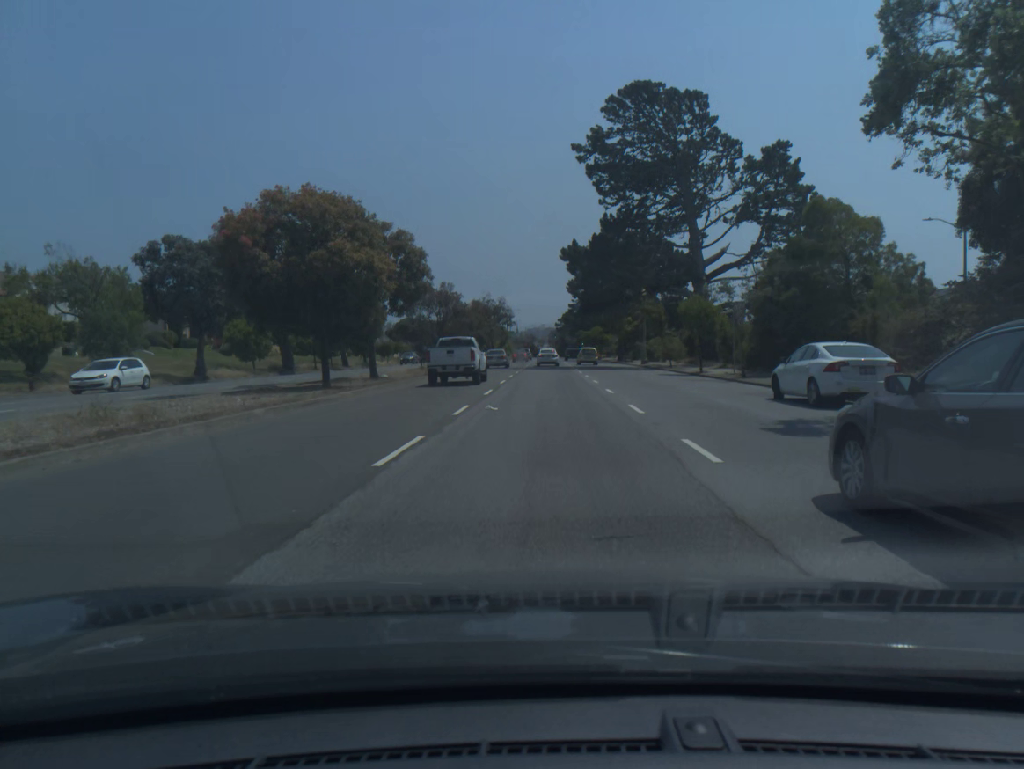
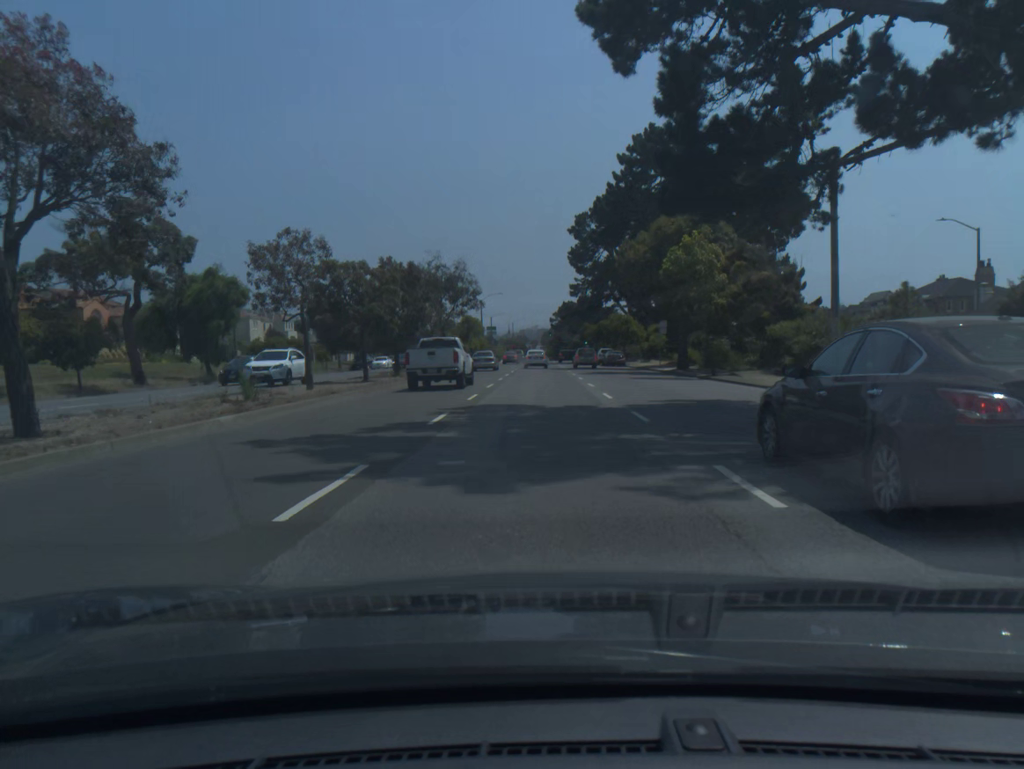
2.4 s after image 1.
(+0.3, +46.1) m; +1°
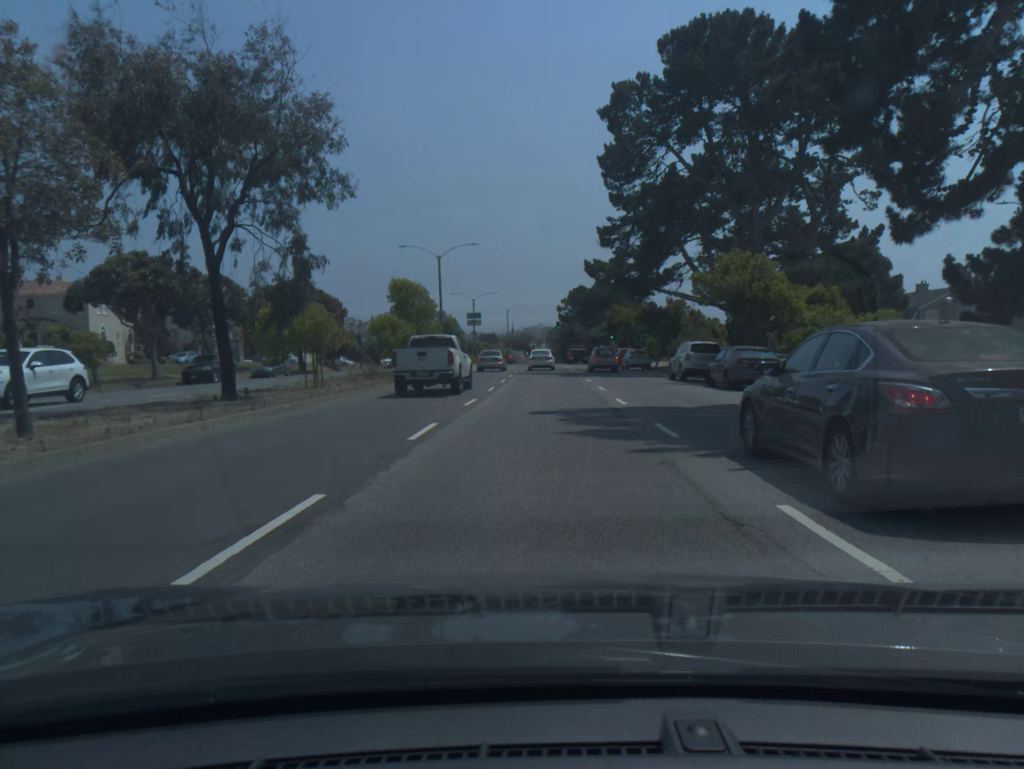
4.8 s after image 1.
(-0.3, +45.8) m; 0°
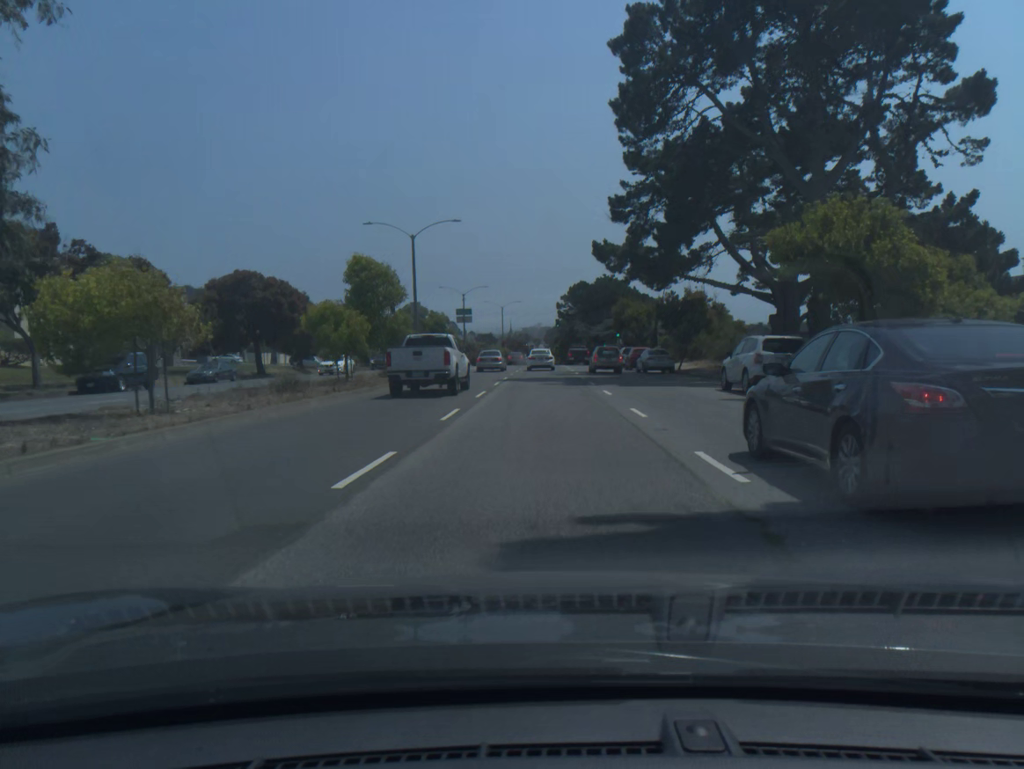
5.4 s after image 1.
(0.0, +11.1) m; 0°
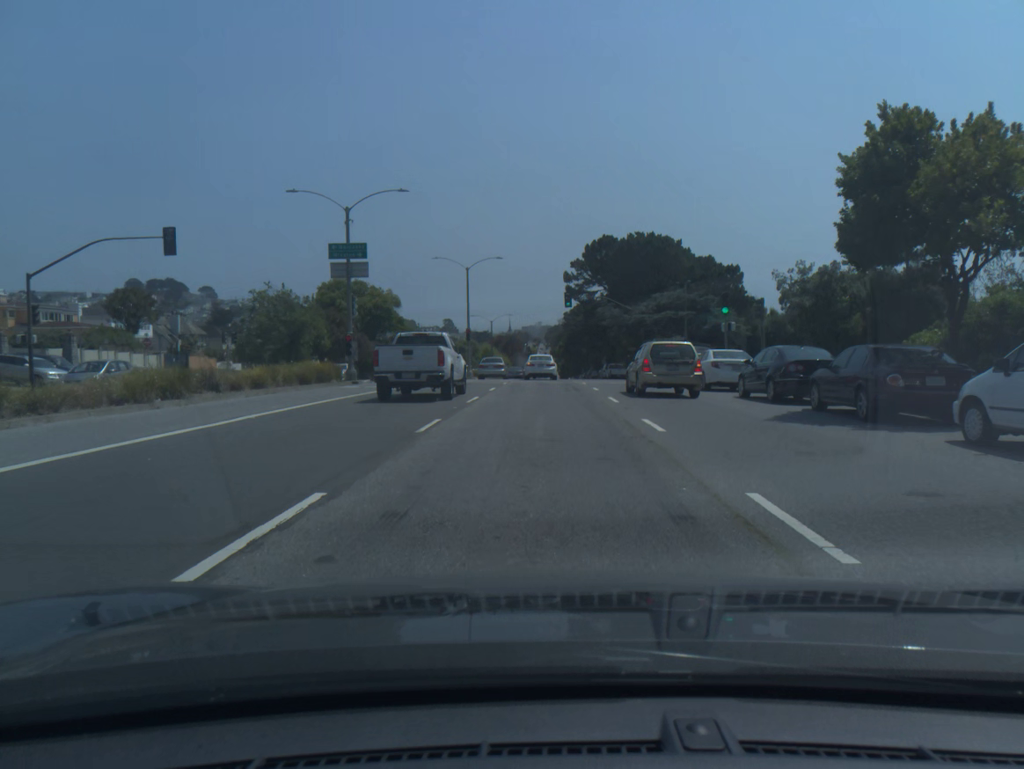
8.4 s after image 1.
(+0.1, +53.5) m; 0°
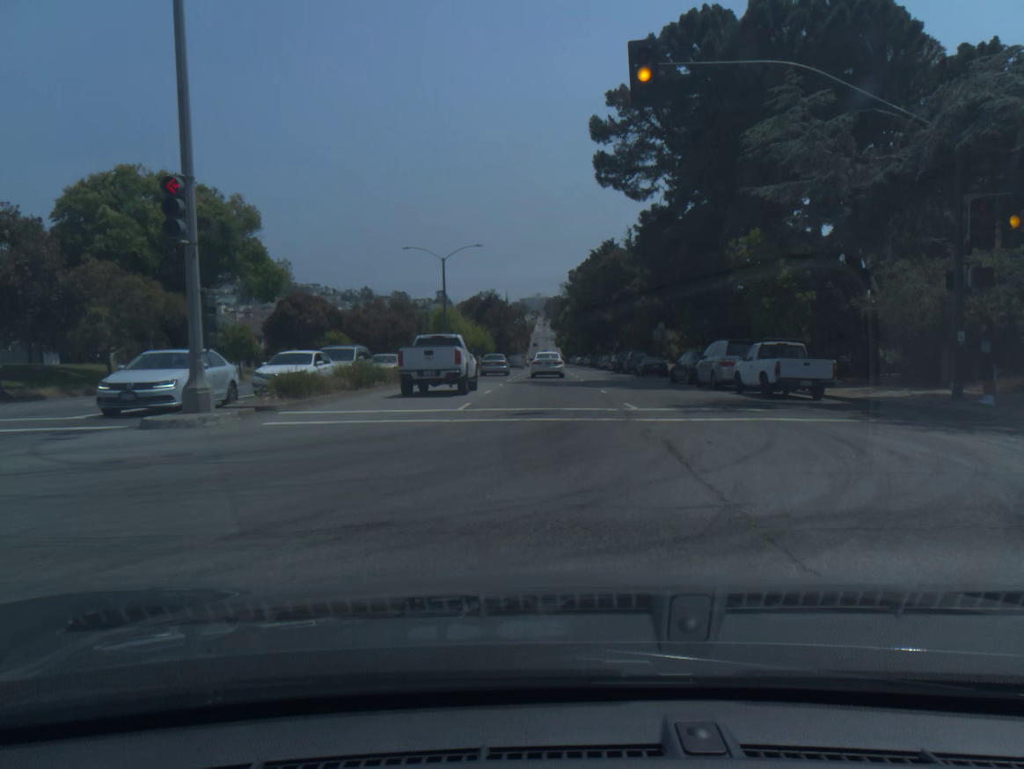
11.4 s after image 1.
(-0.1, +51.6) m; 0°
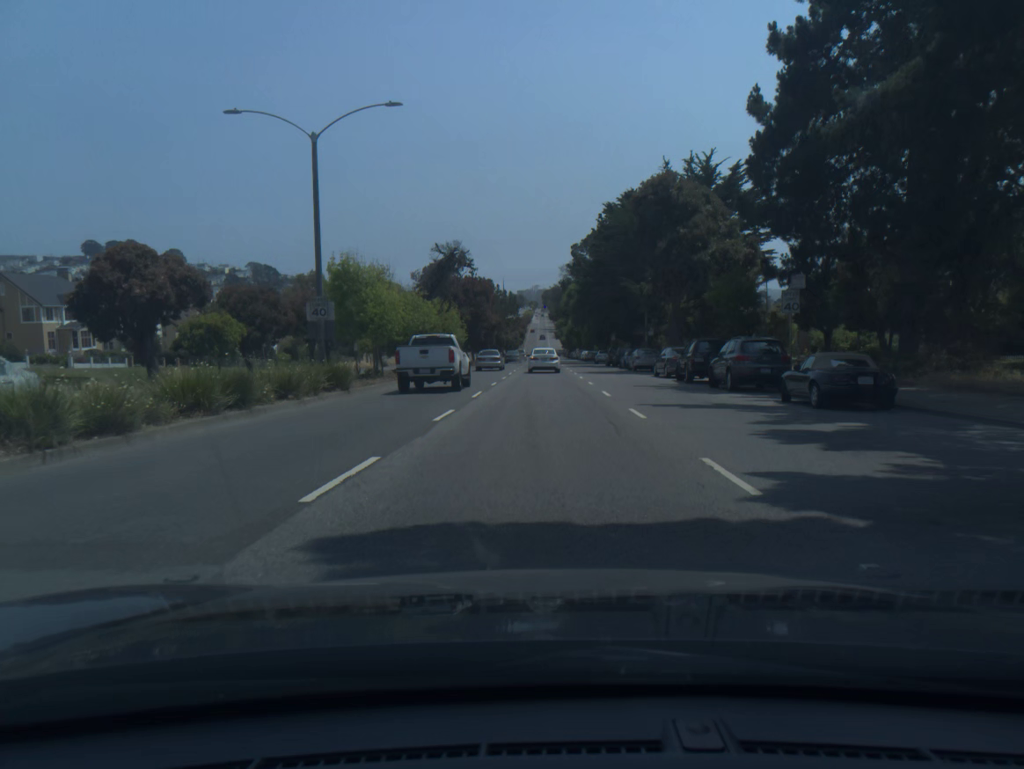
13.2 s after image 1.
(+0.1, +31.9) m; 0°
